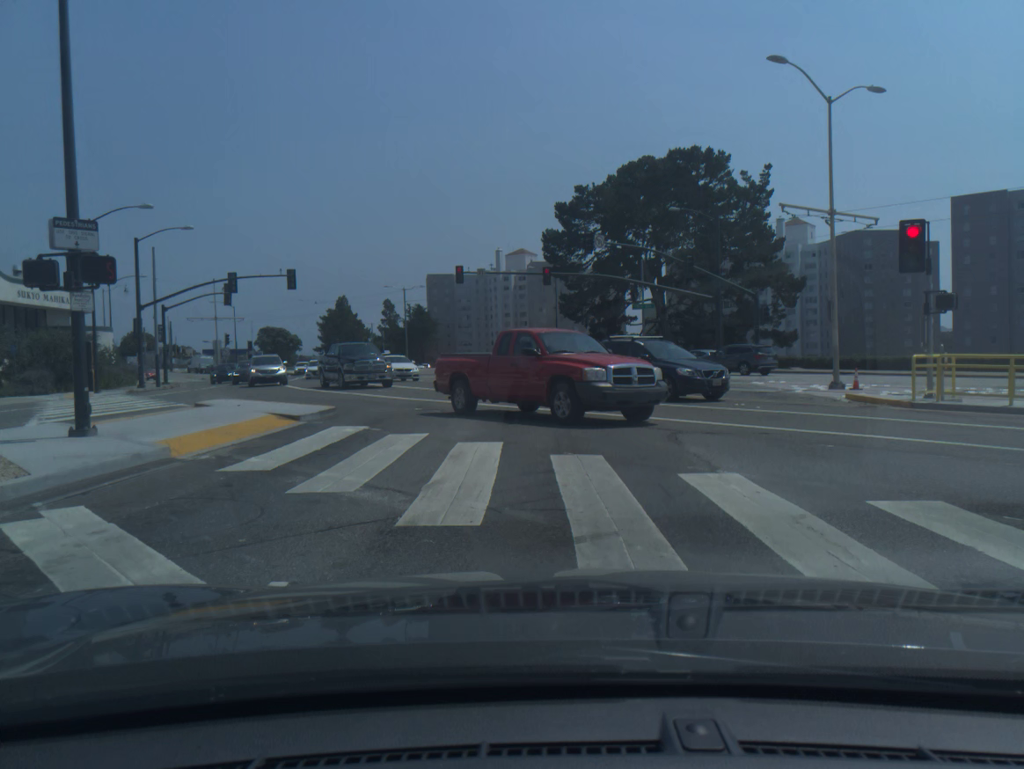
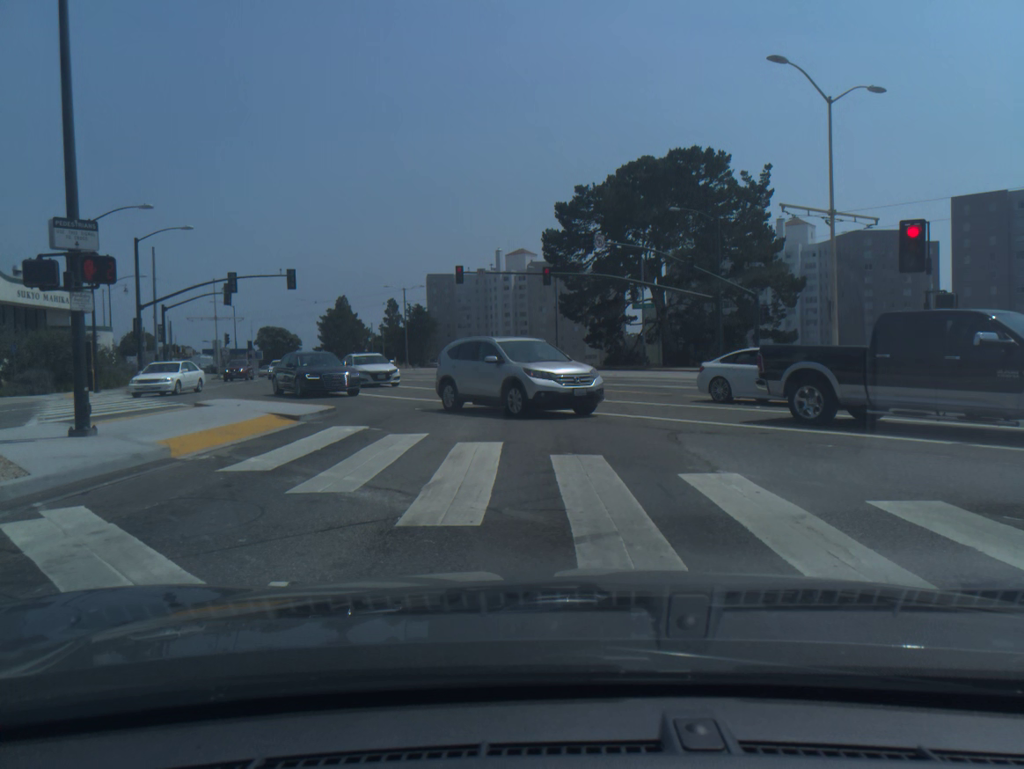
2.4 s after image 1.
(0.0, 0.0) m; 0°
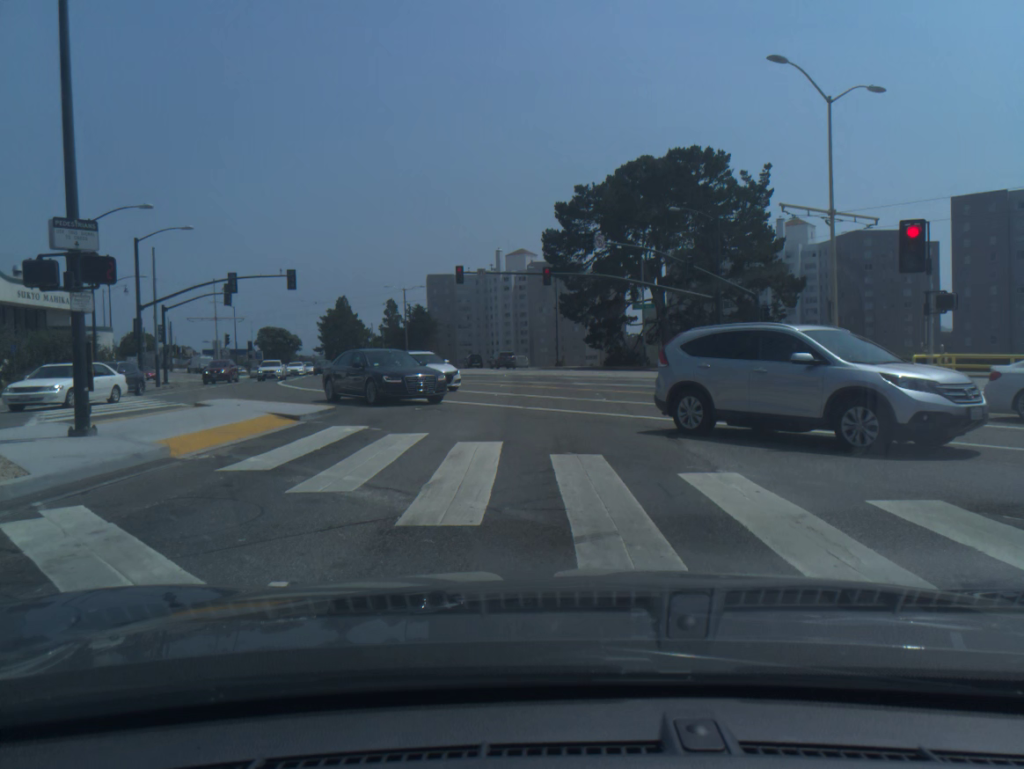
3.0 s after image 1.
(0.0, 0.0) m; 0°
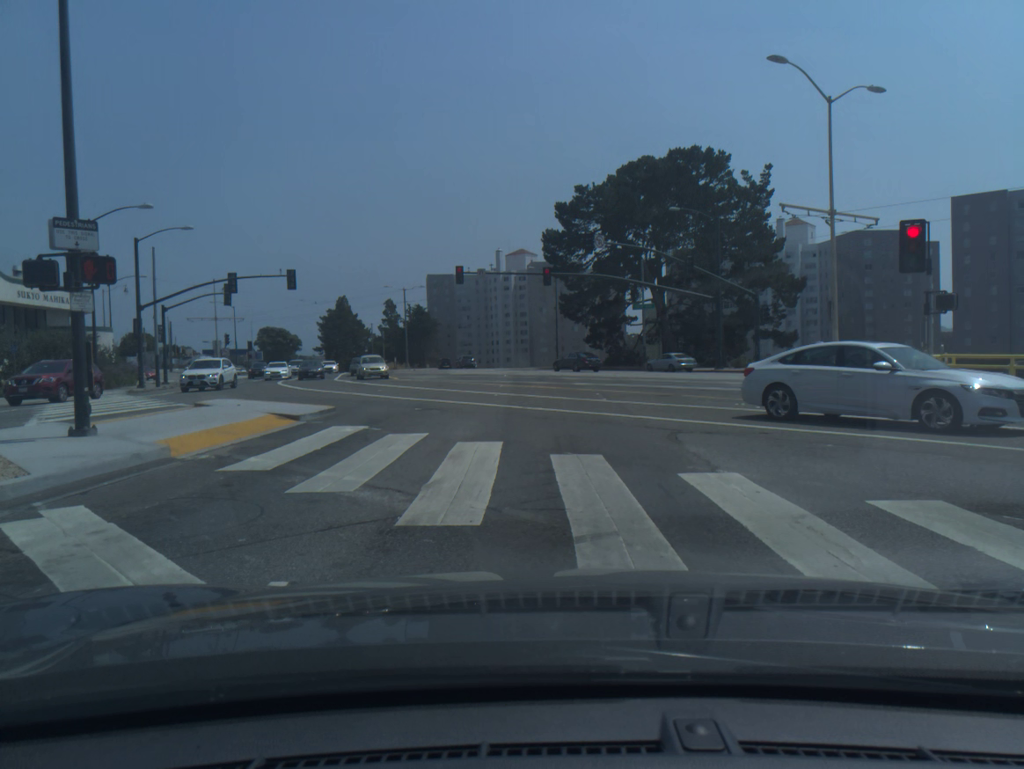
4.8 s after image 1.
(0.0, 0.0) m; 0°
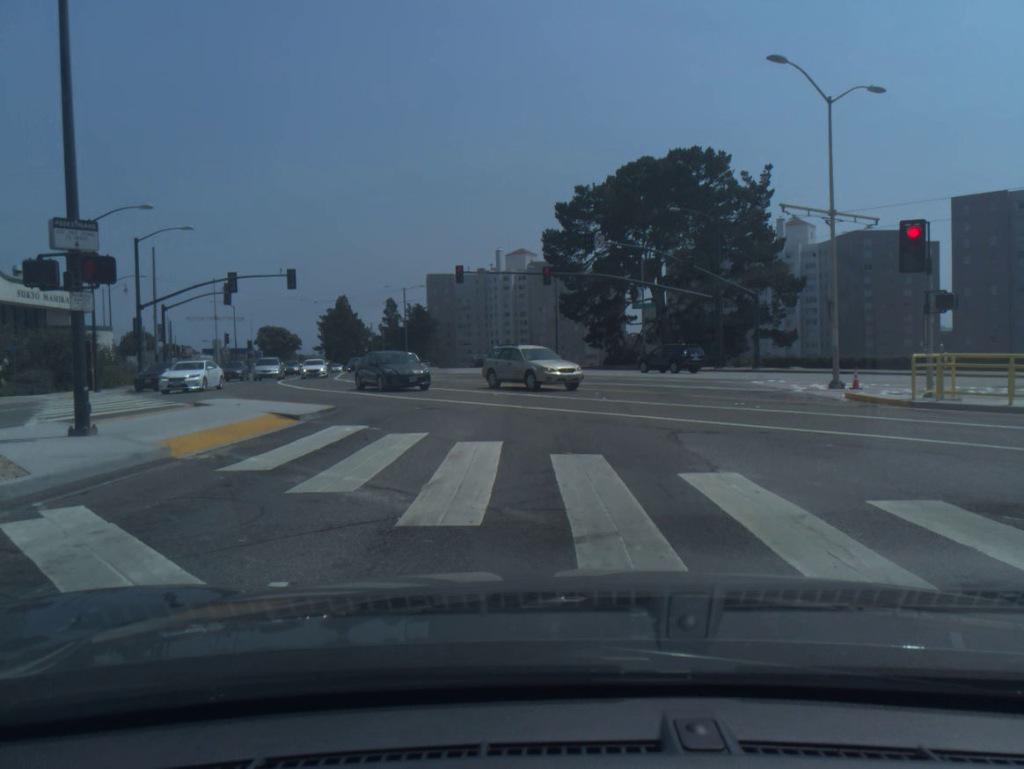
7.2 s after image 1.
(0.0, 0.0) m; 0°
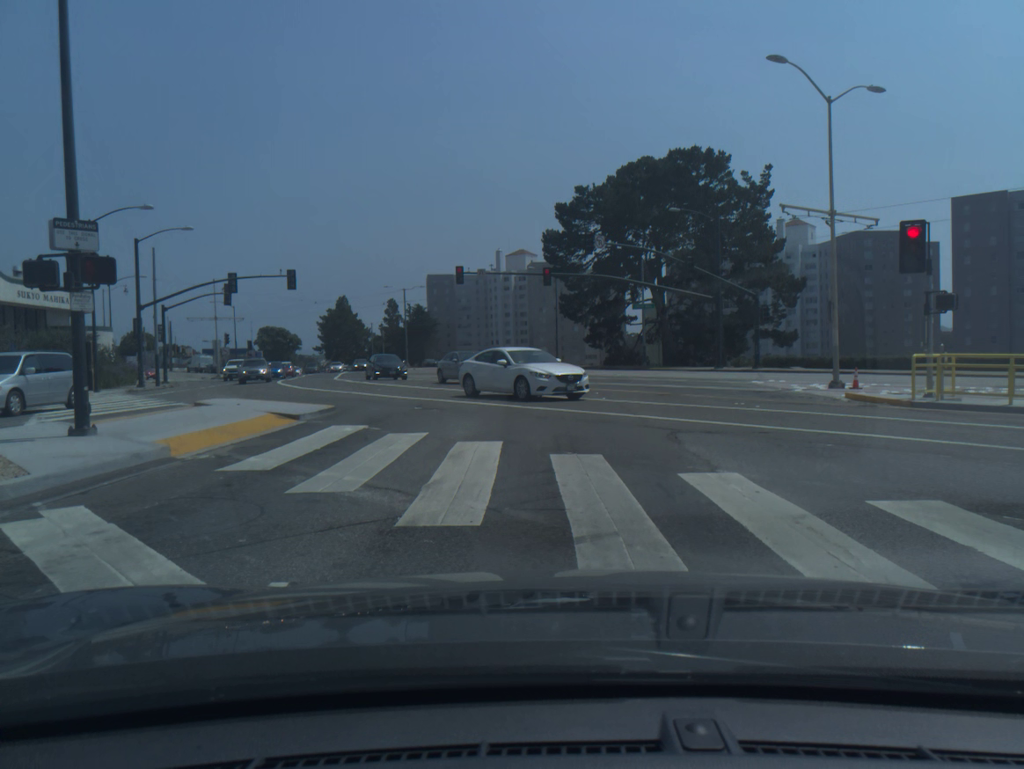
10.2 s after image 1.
(0.0, 0.0) m; 0°
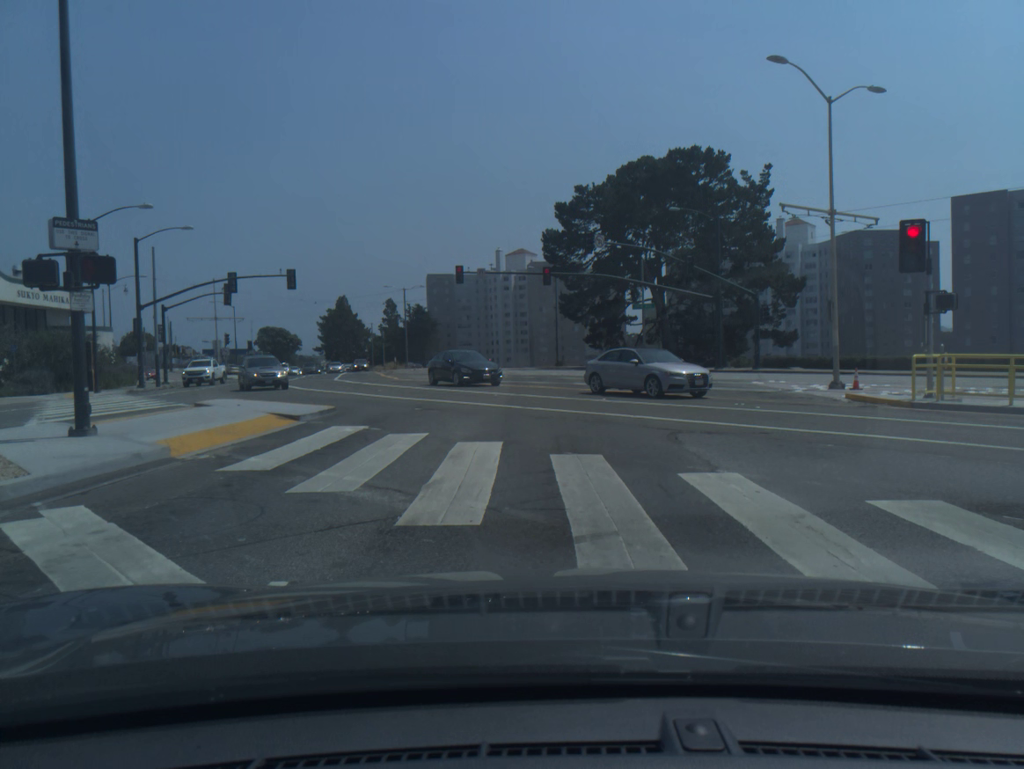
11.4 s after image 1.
(0.0, 0.0) m; 0°
